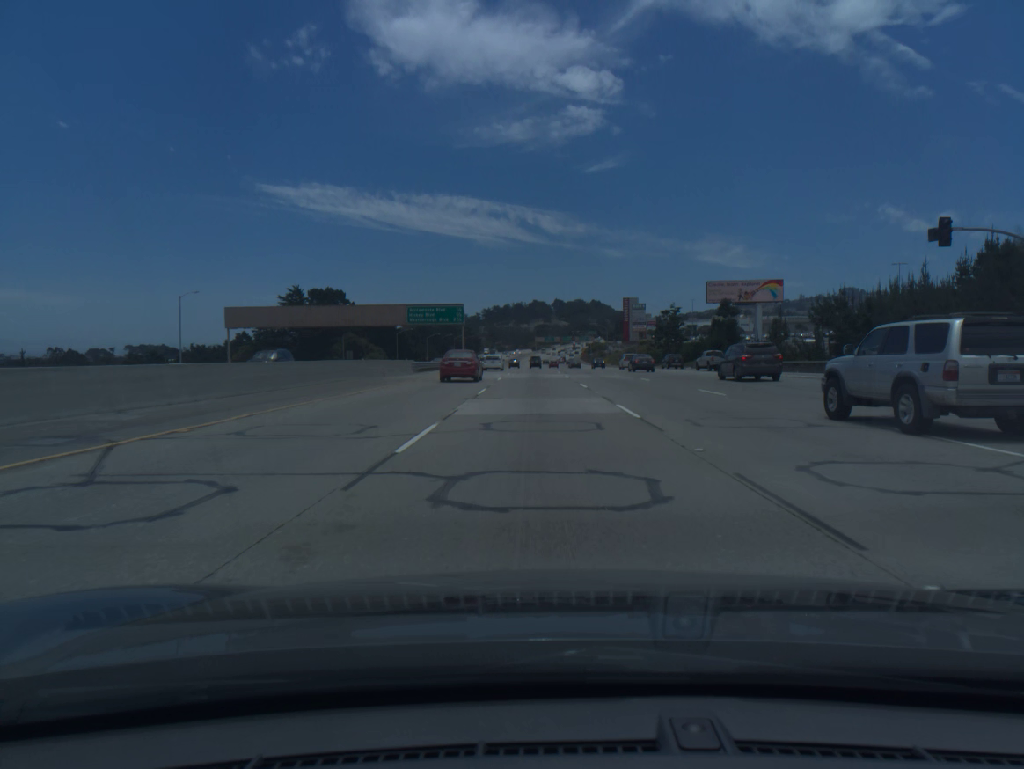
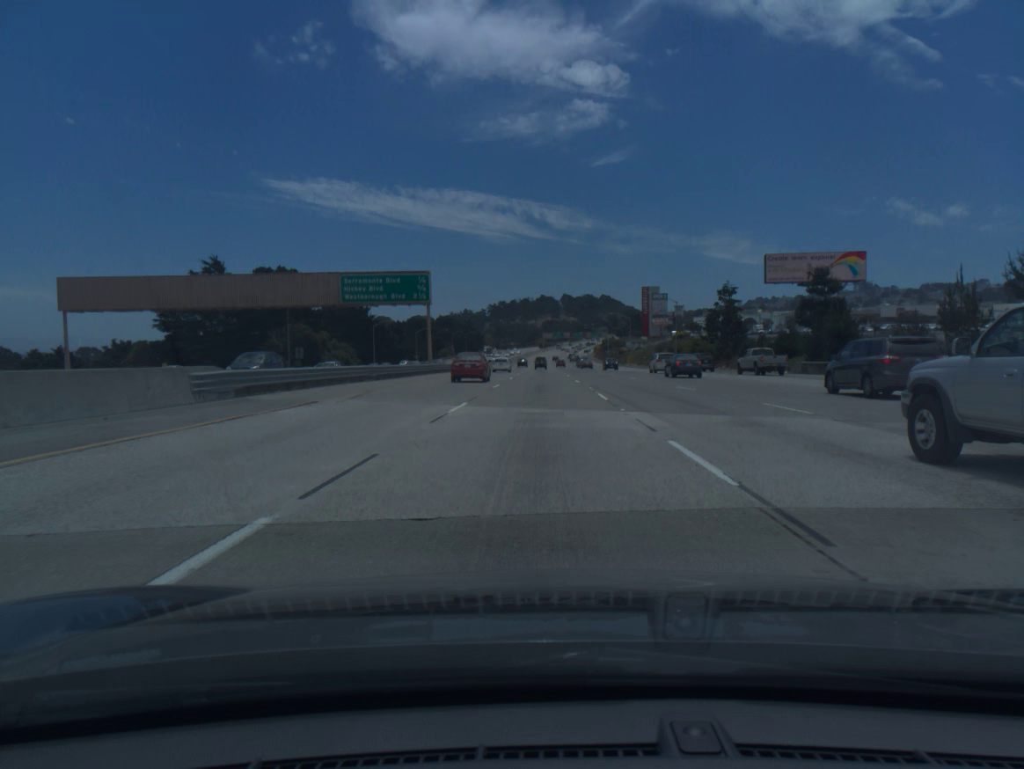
(-0.1, +36.9) m; 0°
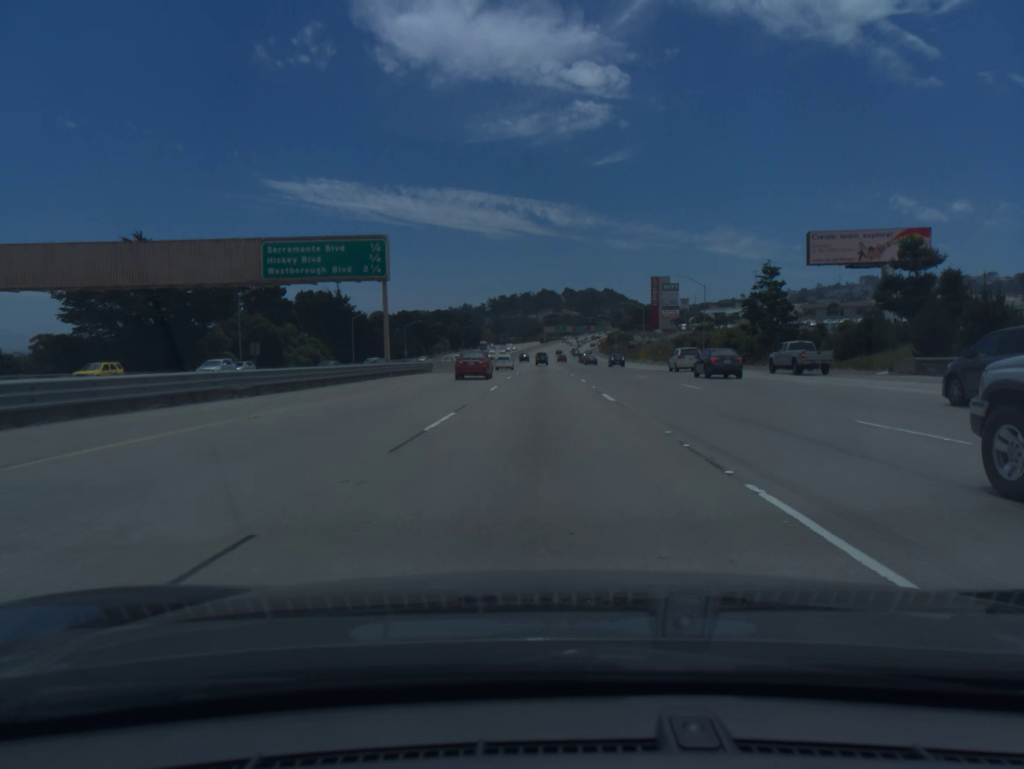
(0.0, +18.4) m; 0°
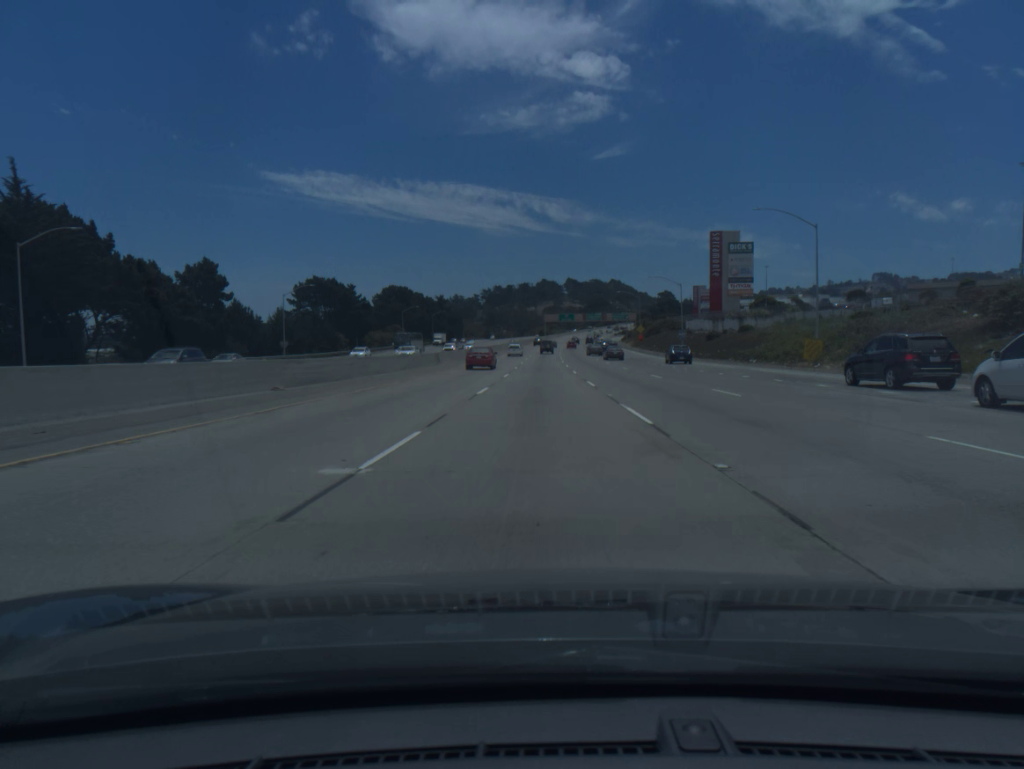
(+0.1, +92.4) m; 0°
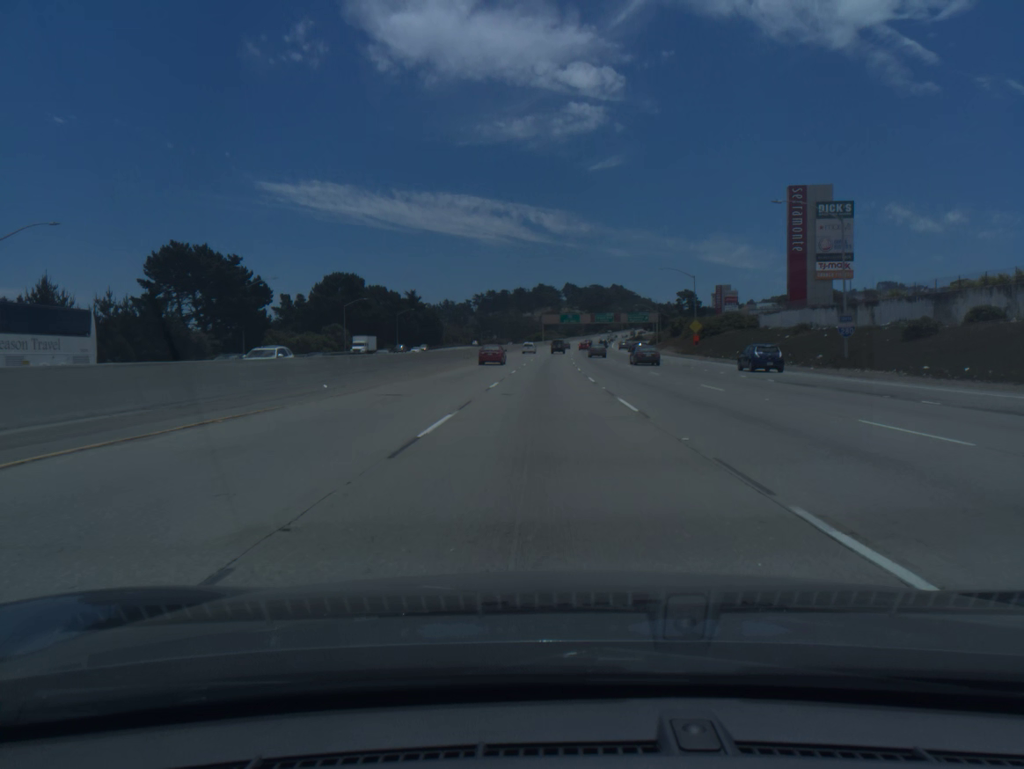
(-0.1, +55.4) m; 0°
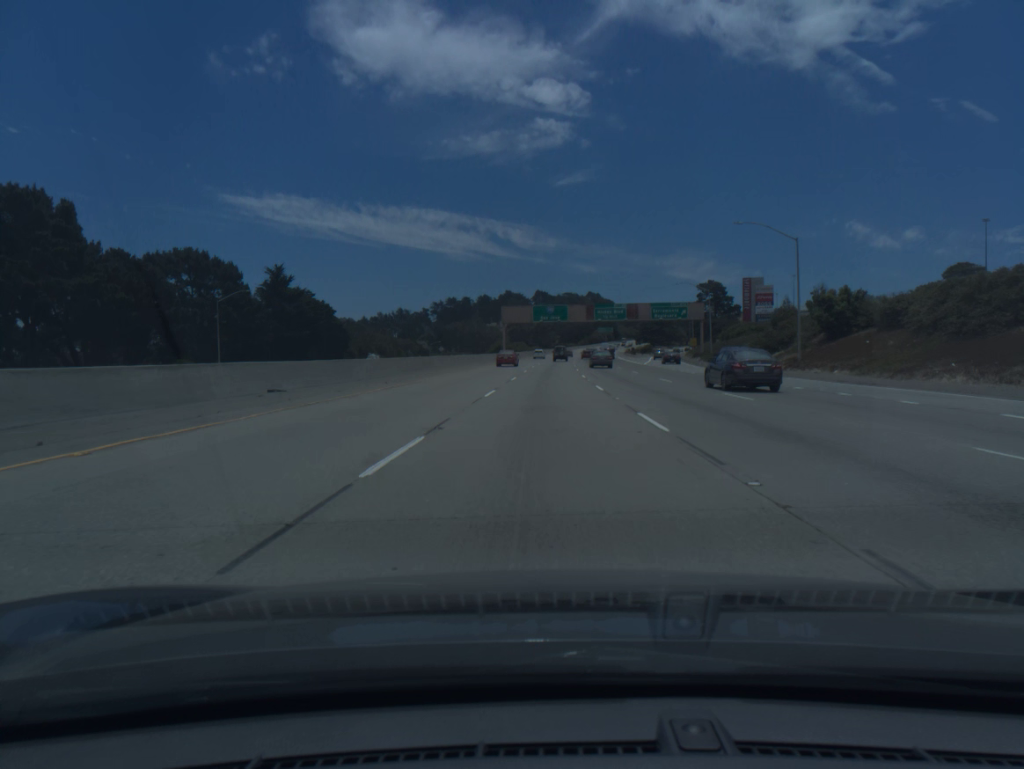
(+1.5, +91.6) m; +2°
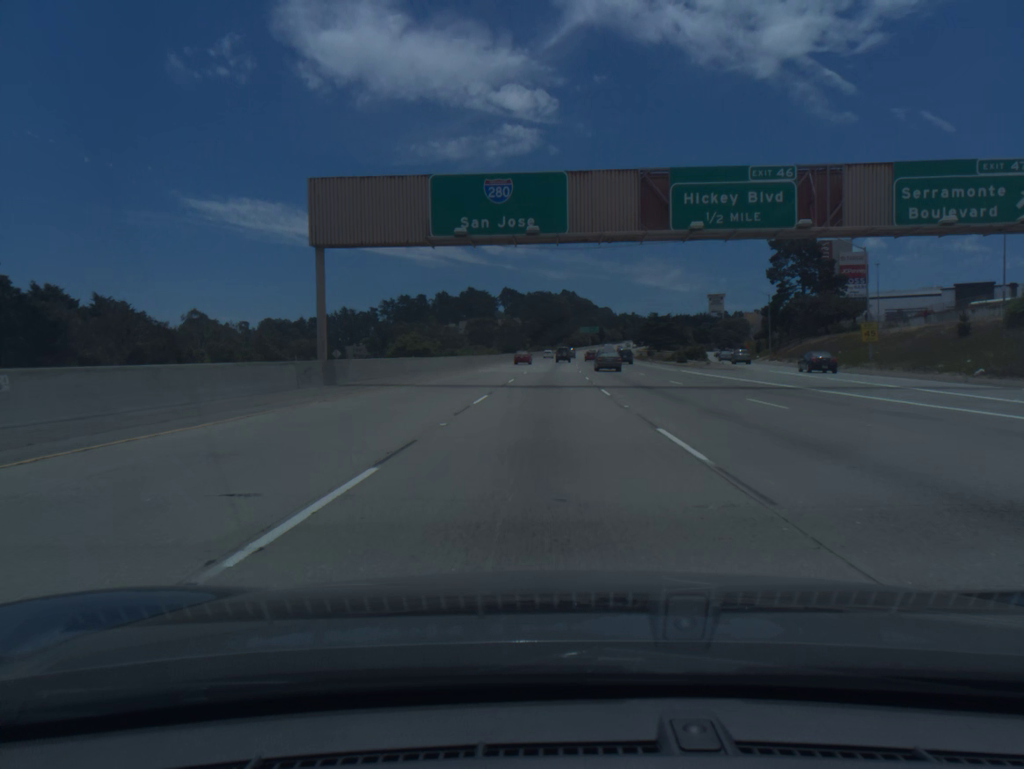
(+1.9, +91.1) m; +2°
